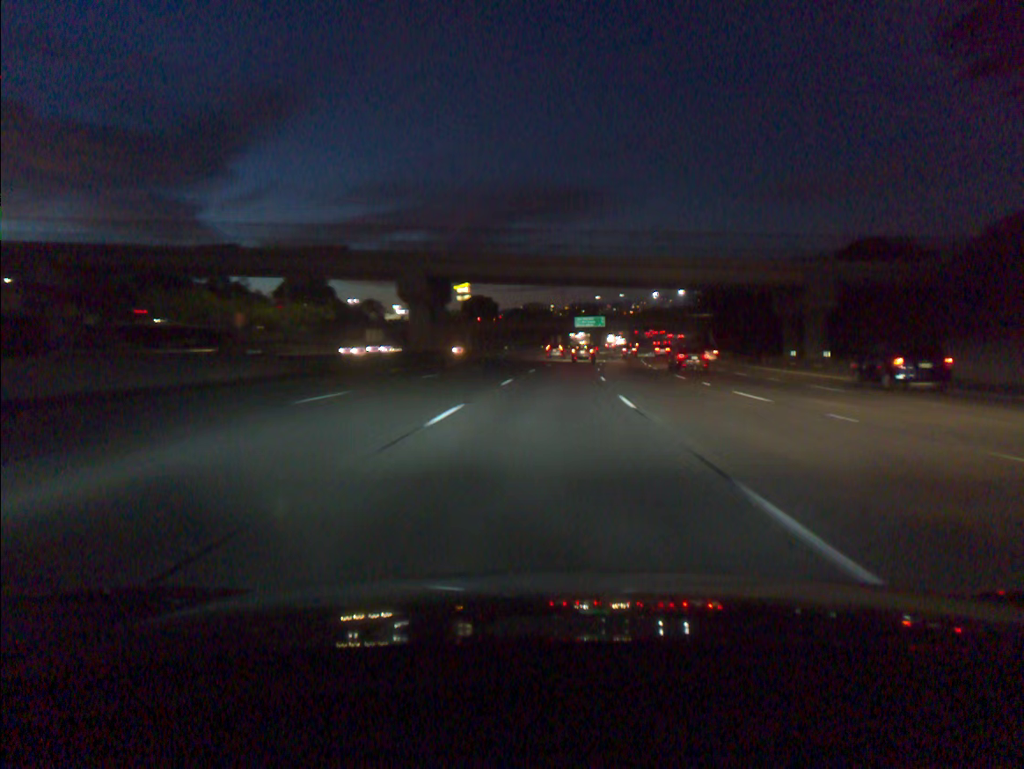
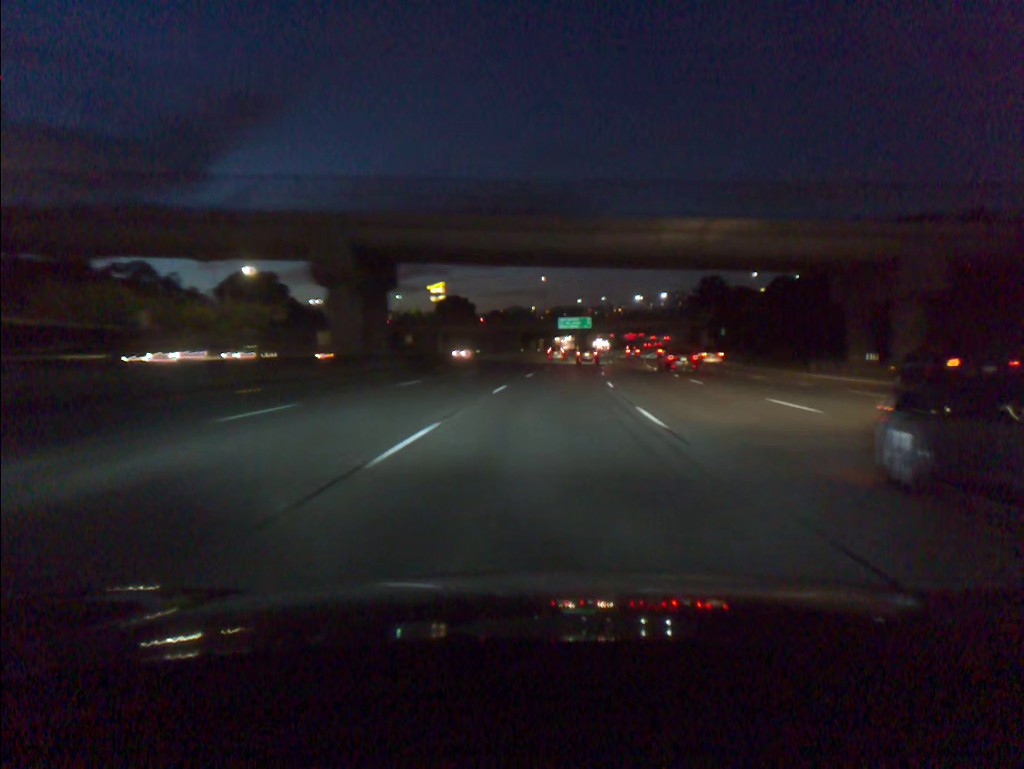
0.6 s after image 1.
(+0.2, +18.5) m; +1°
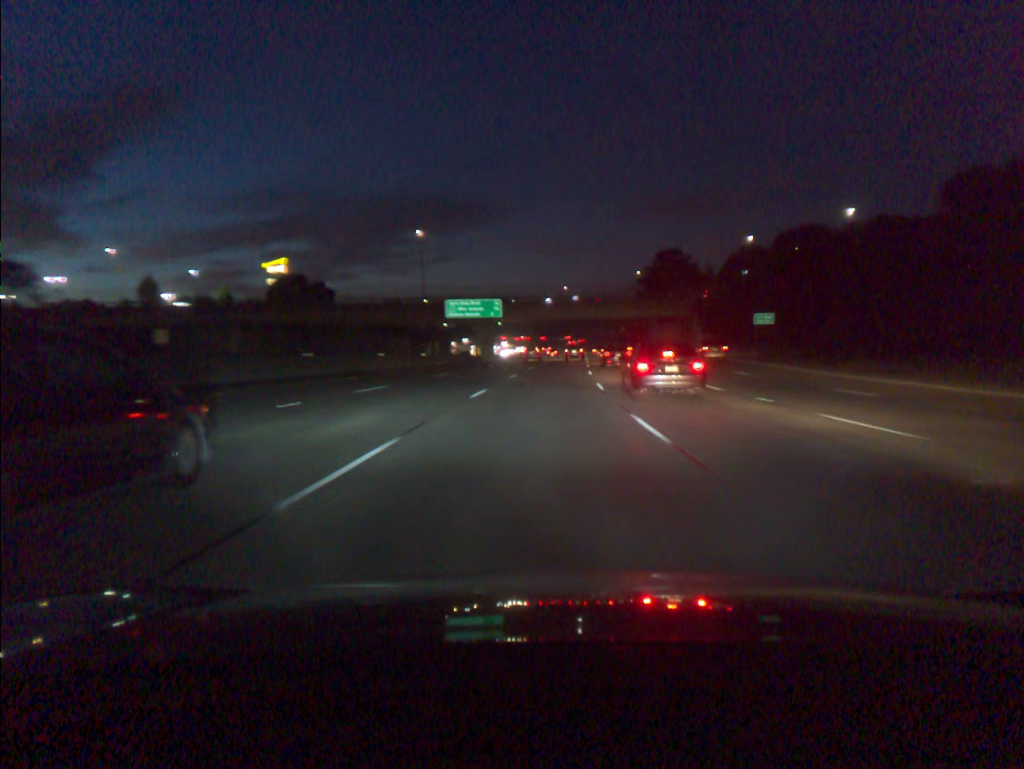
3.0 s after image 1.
(+4.3, +73.7) m; +7°
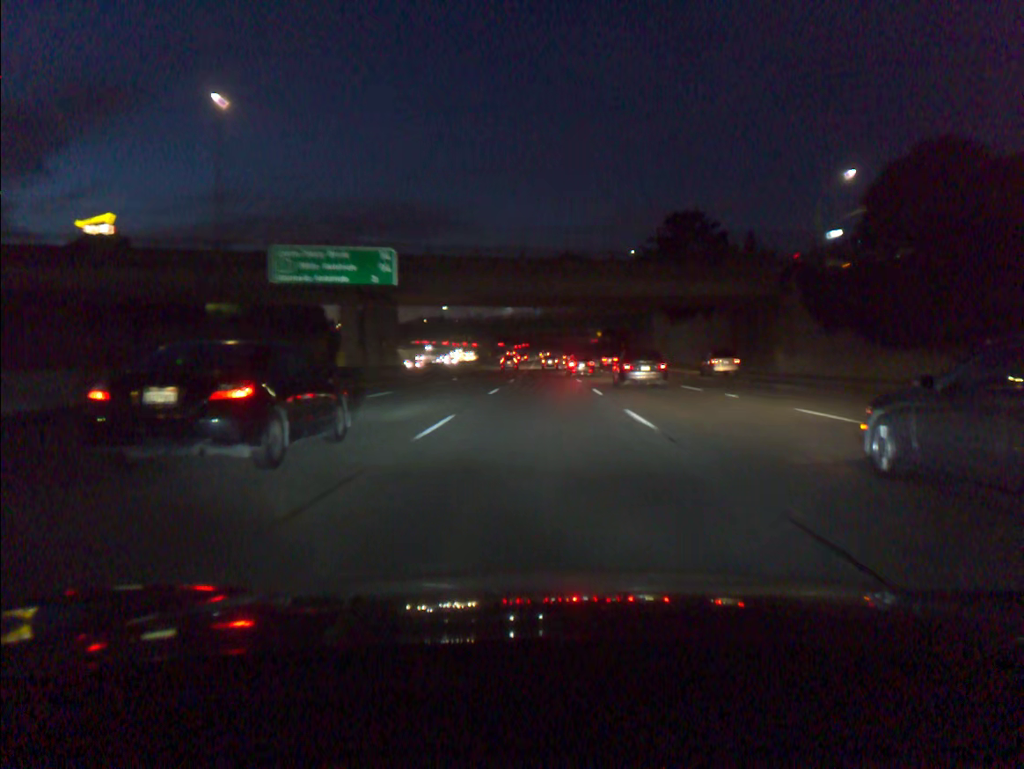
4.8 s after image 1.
(+1.5, +55.3) m; +3°
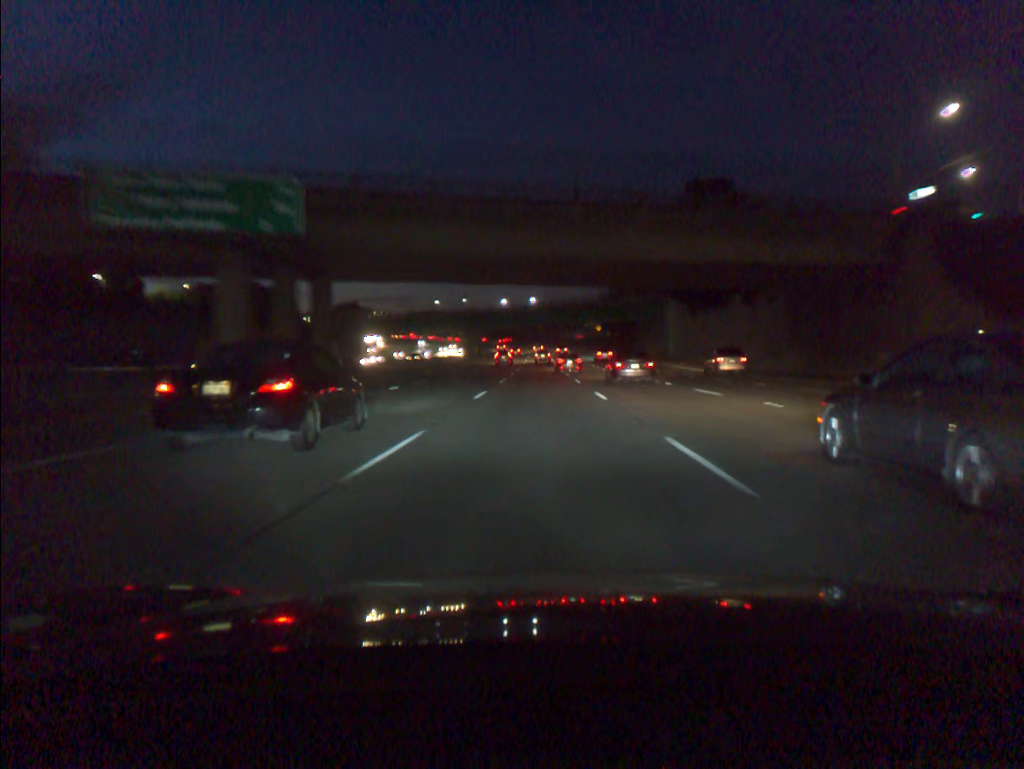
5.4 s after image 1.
(+0.1, +18.4) m; 0°
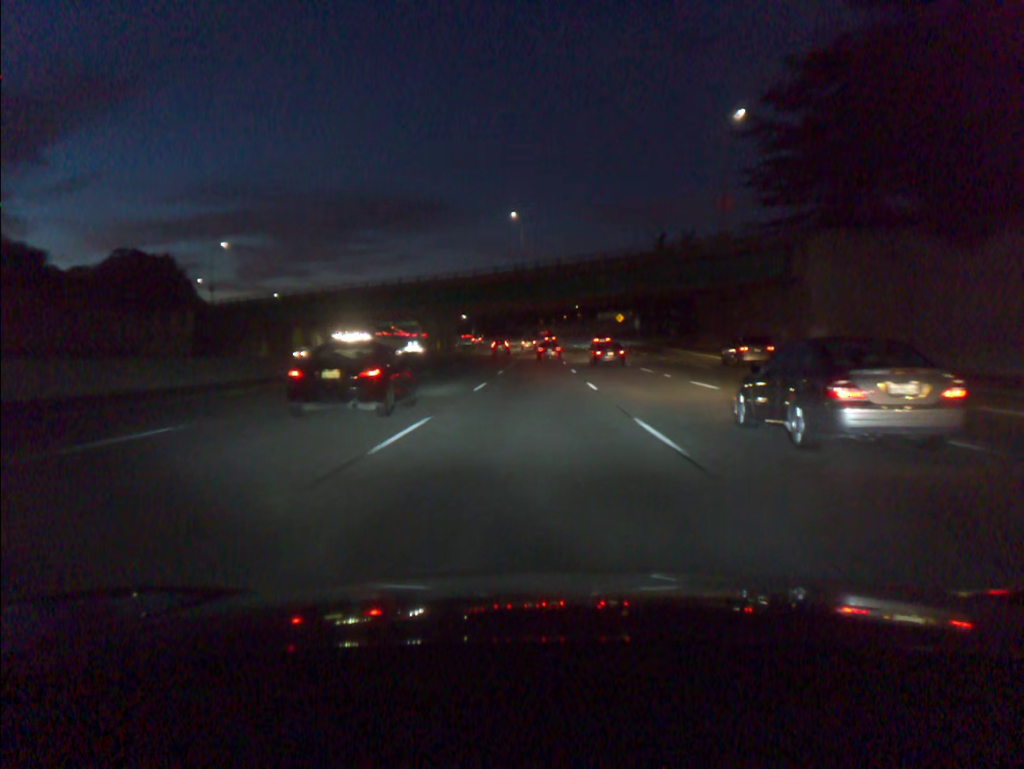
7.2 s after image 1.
(+0.1, +54.9) m; 0°
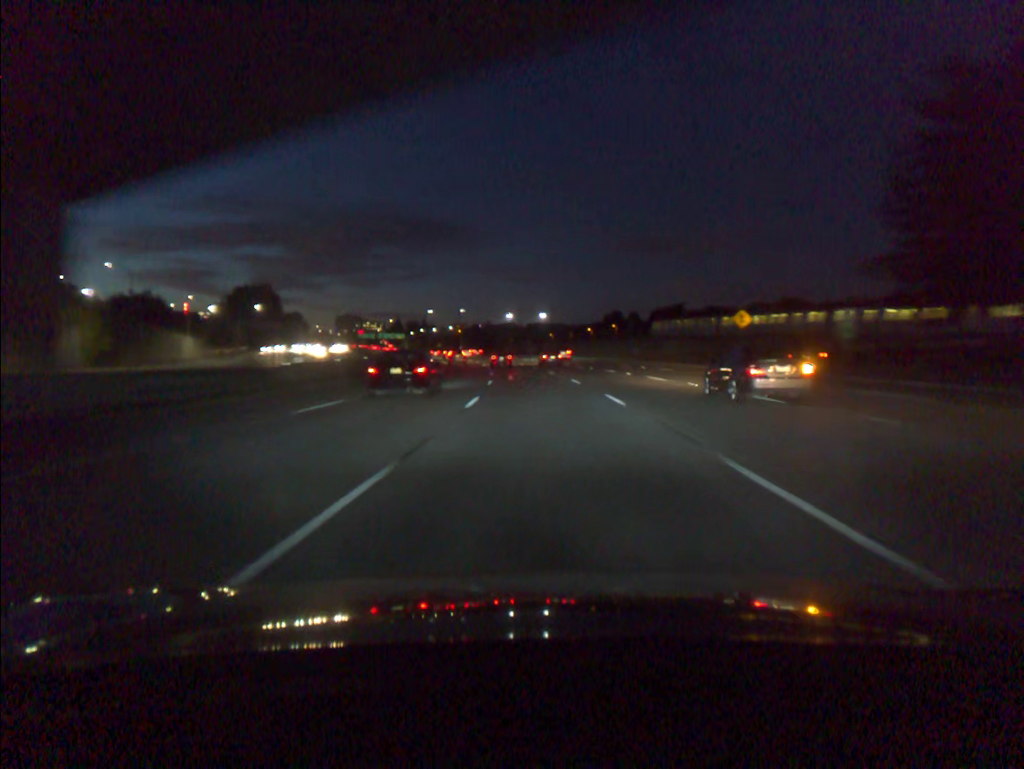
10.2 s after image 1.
(-0.5, +90.9) m; -1°
